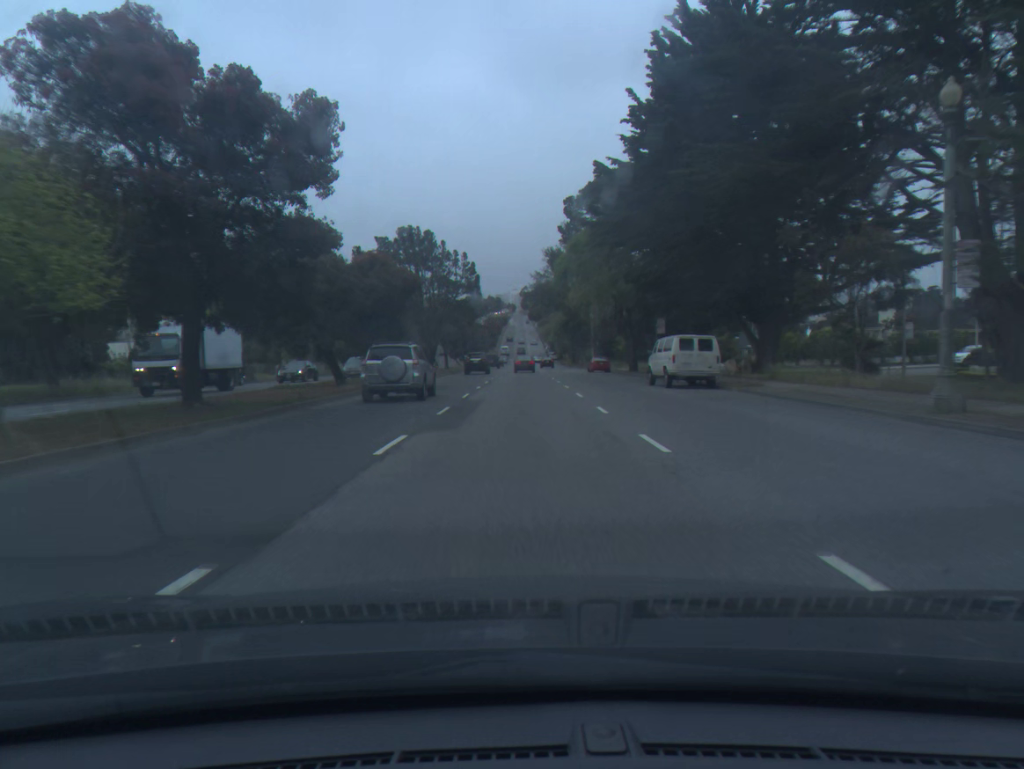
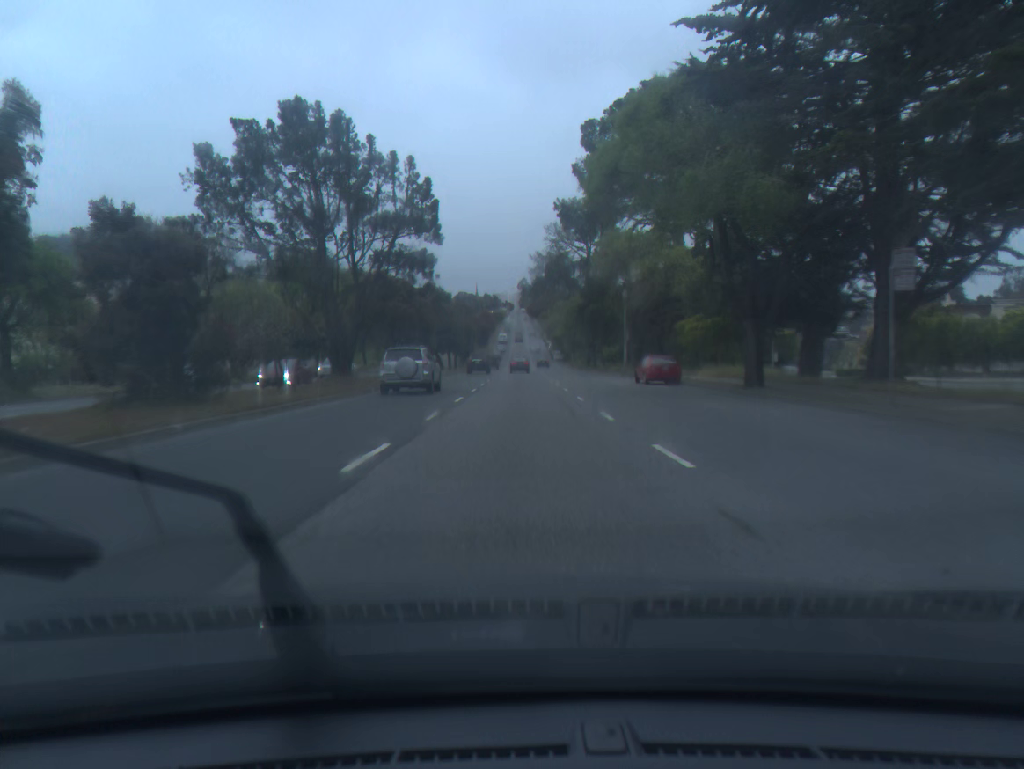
(0.0, +30.7) m; 0°
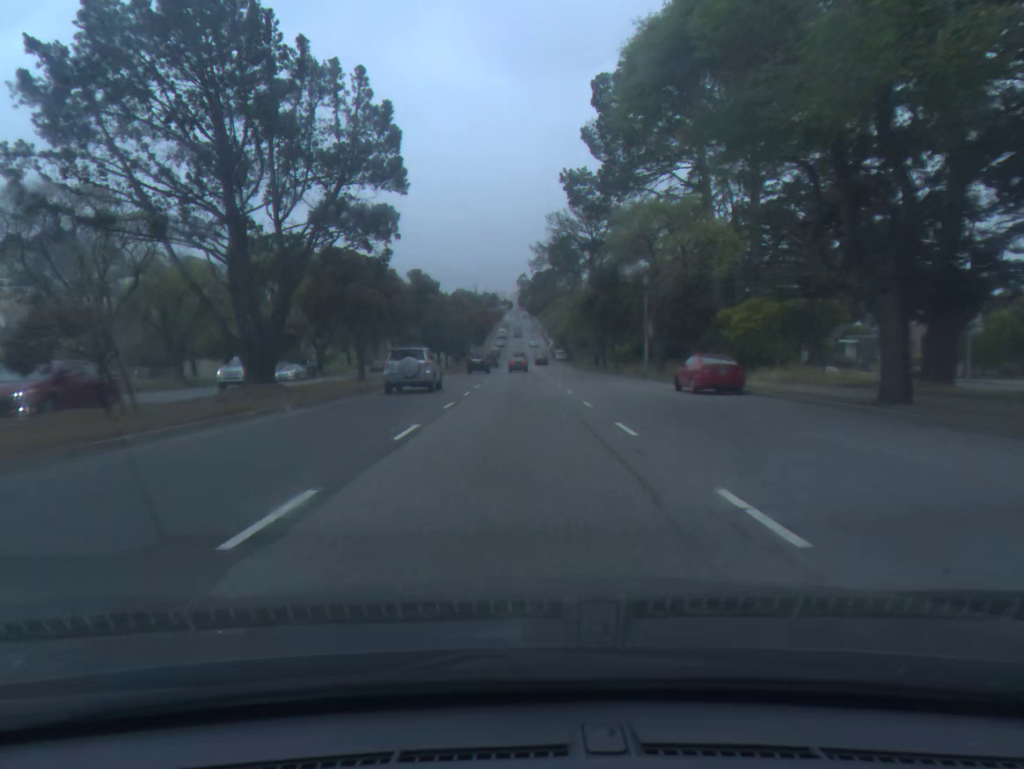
(0.0, +10.6) m; 0°
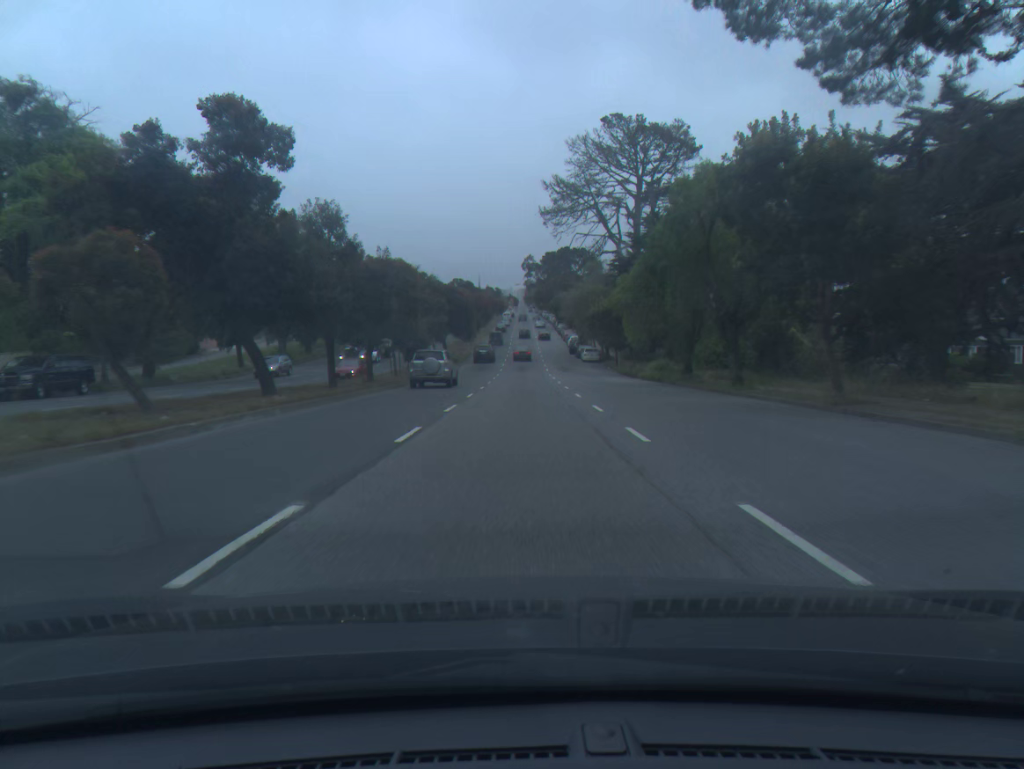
(-0.2, +44.5) m; -1°
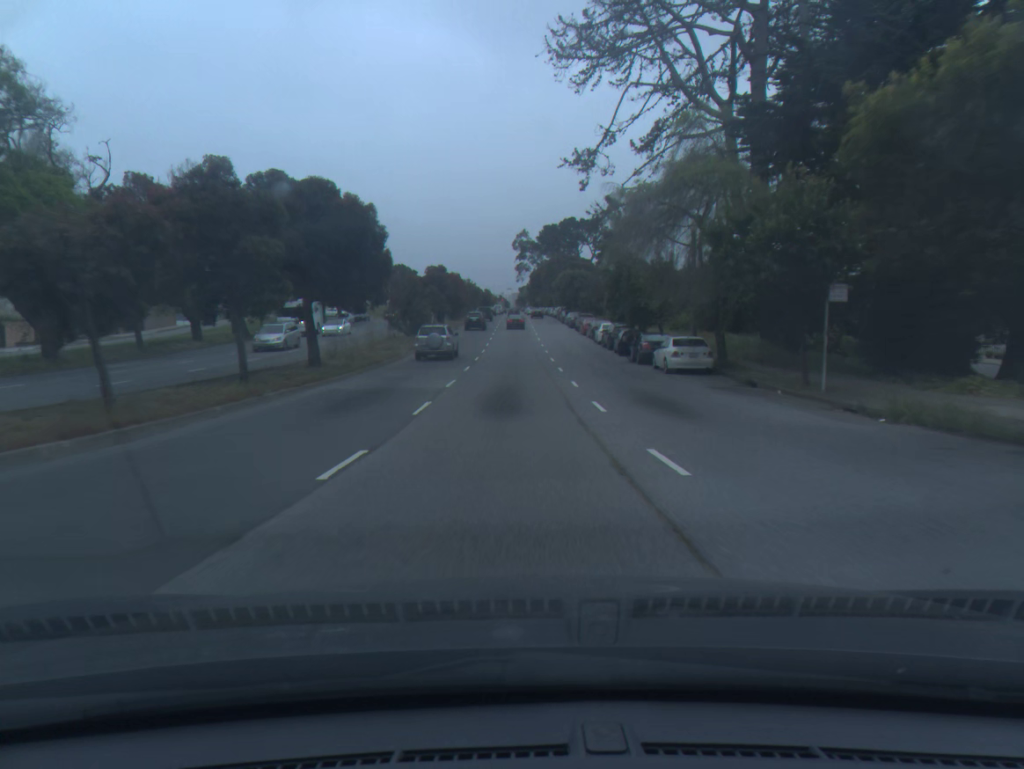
(+0.3, +46.9) m; +1°
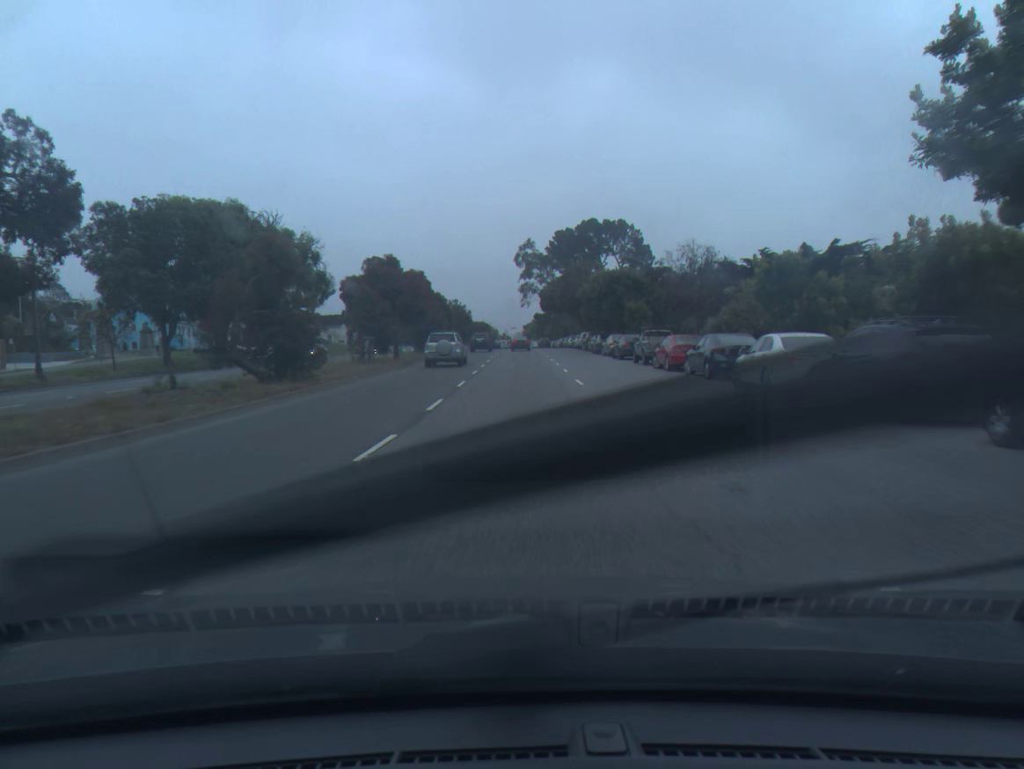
(-0.2, +35.6) m; 0°
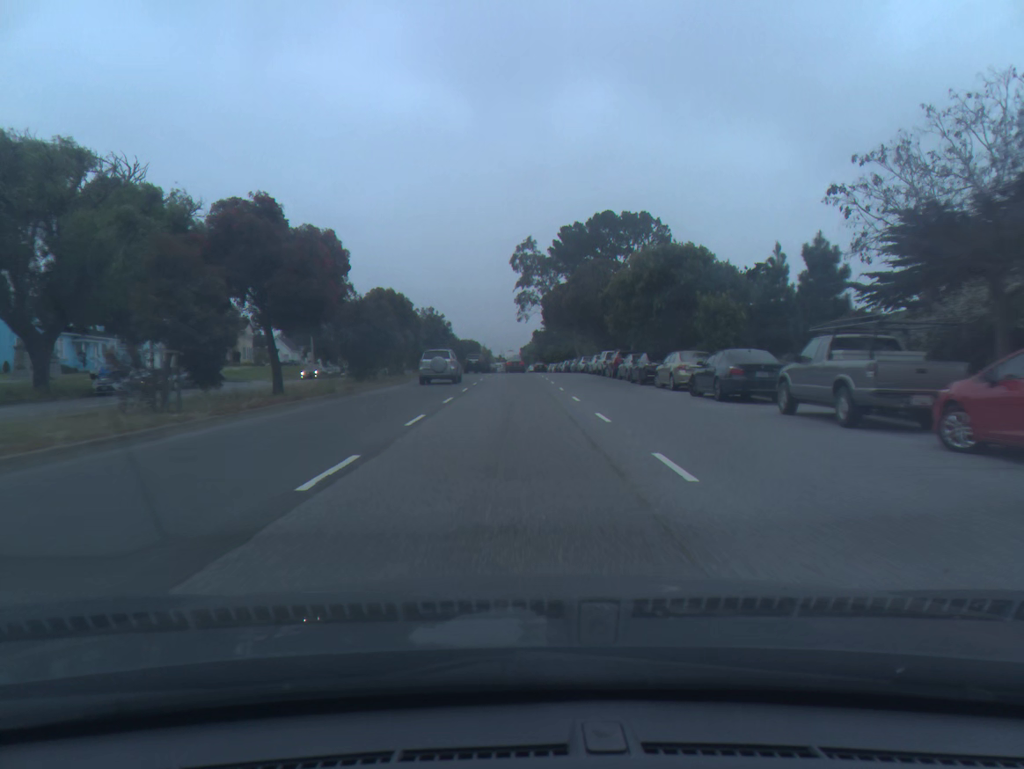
(+0.1, +23.1) m; 0°
